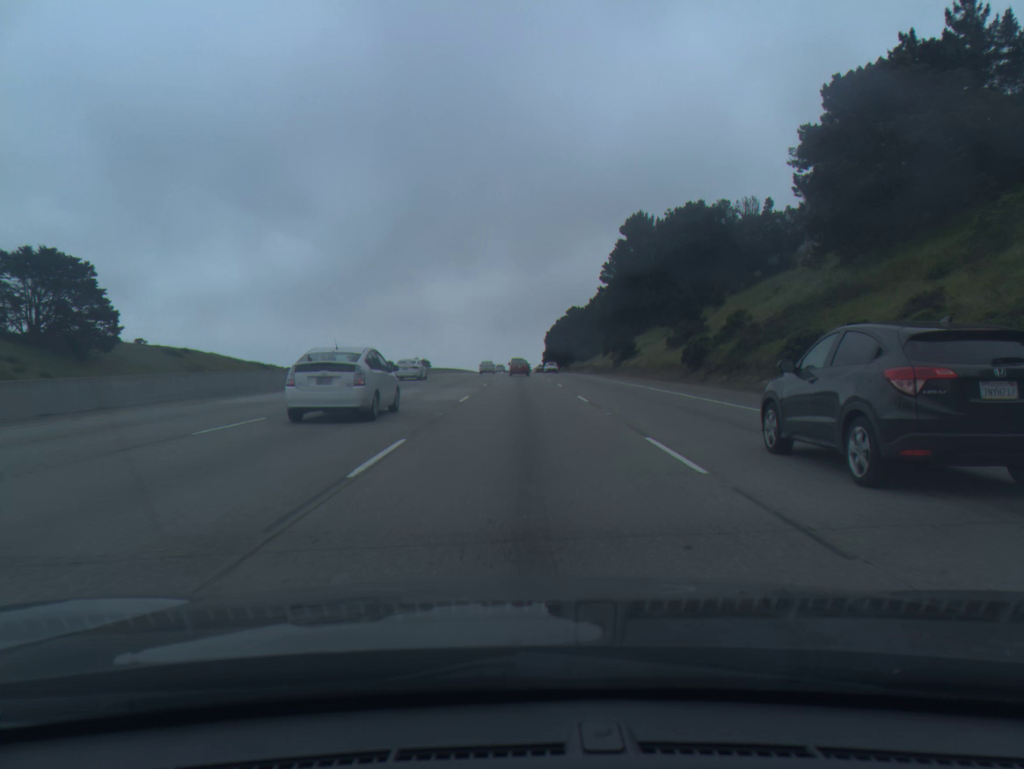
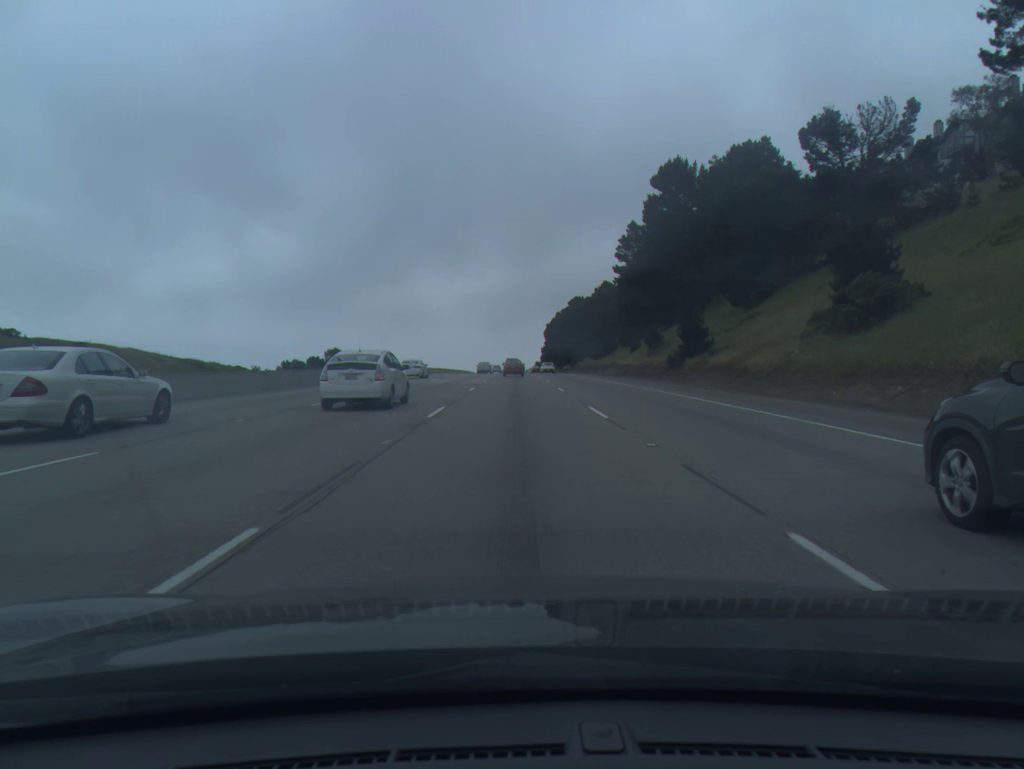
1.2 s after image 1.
(+0.1, +35.8) m; 0°
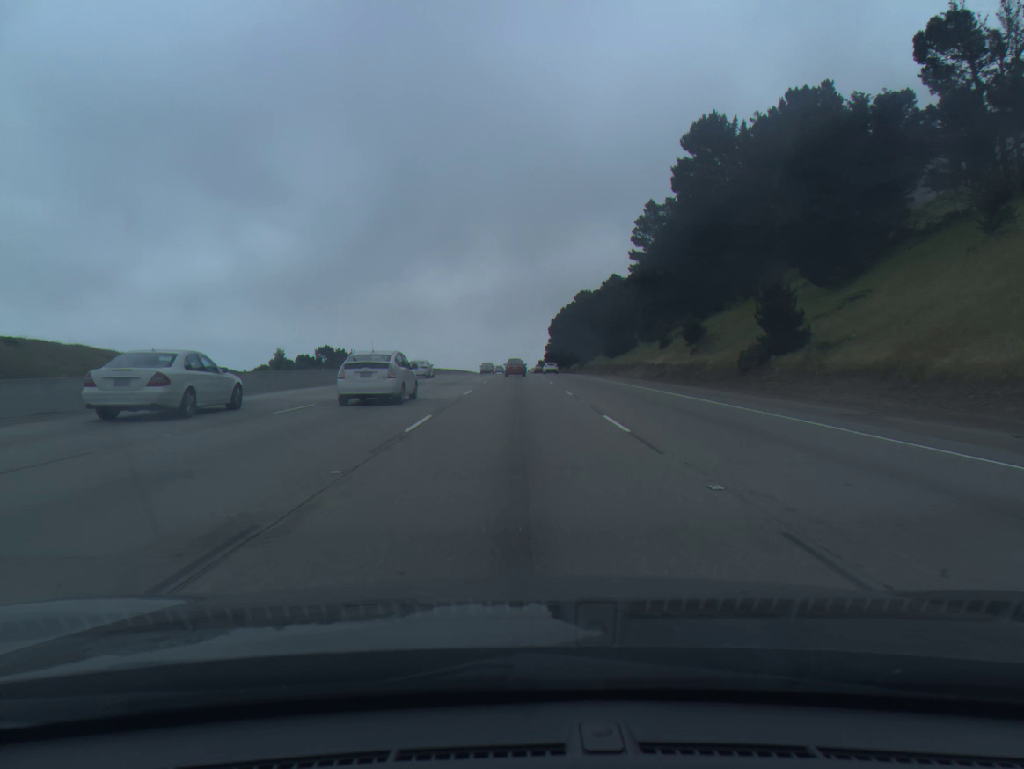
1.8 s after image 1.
(0.0, +17.9) m; 0°
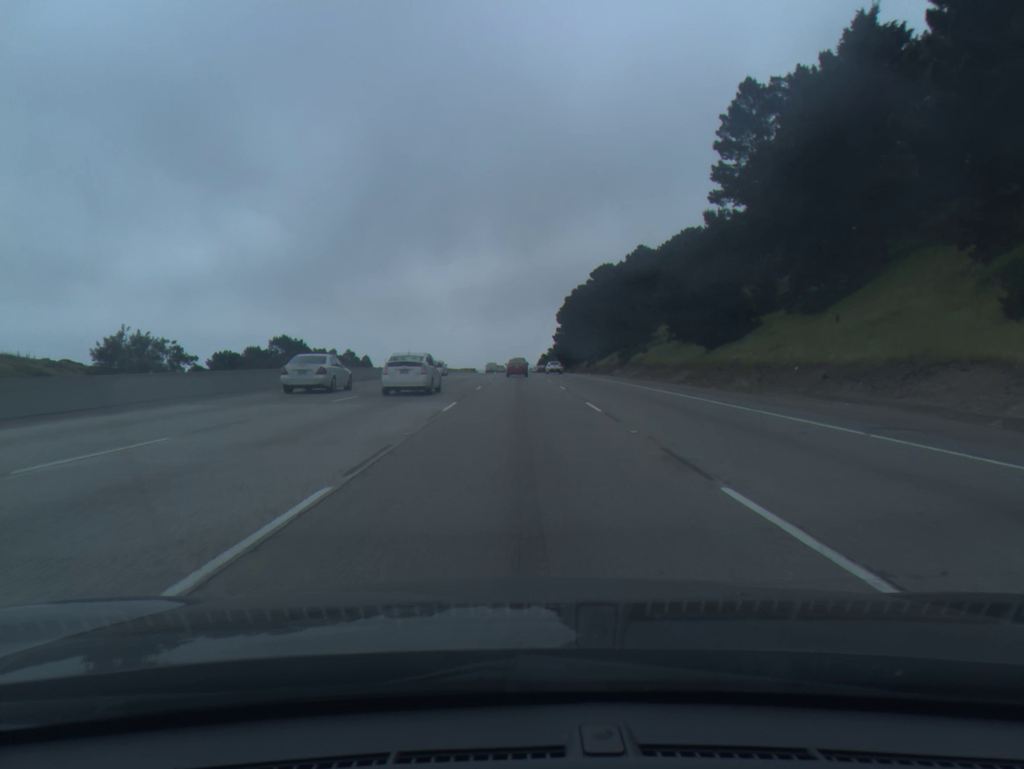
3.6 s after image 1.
(-0.1, +53.2) m; 0°
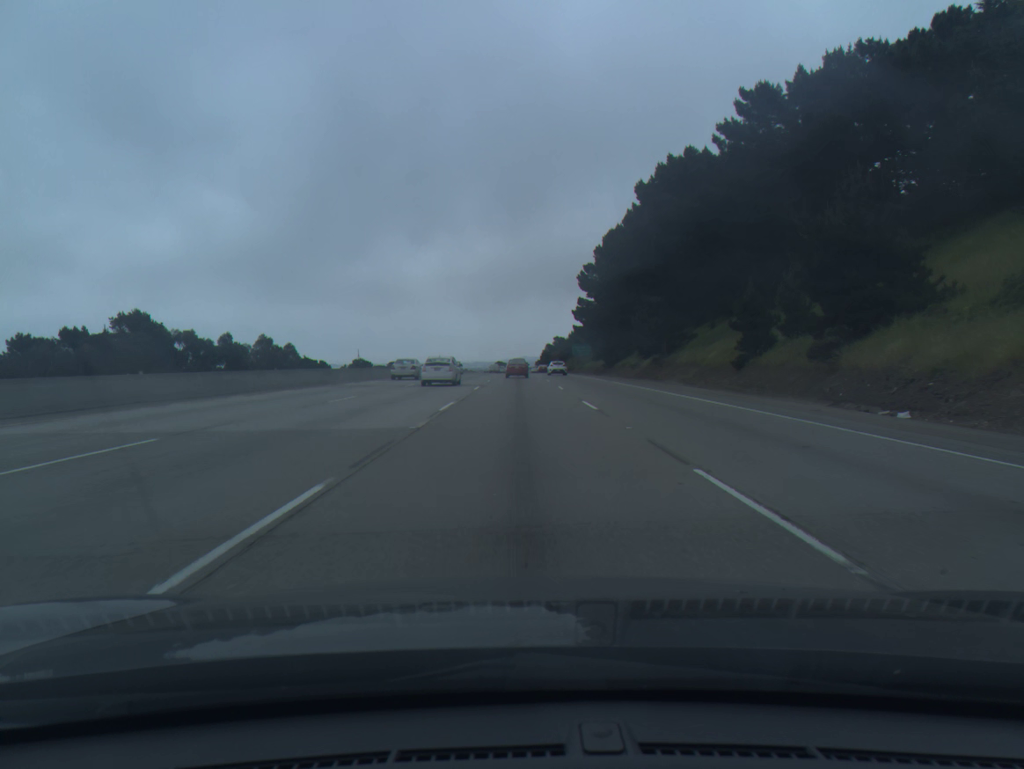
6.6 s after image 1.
(+0.2, +87.9) m; 0°
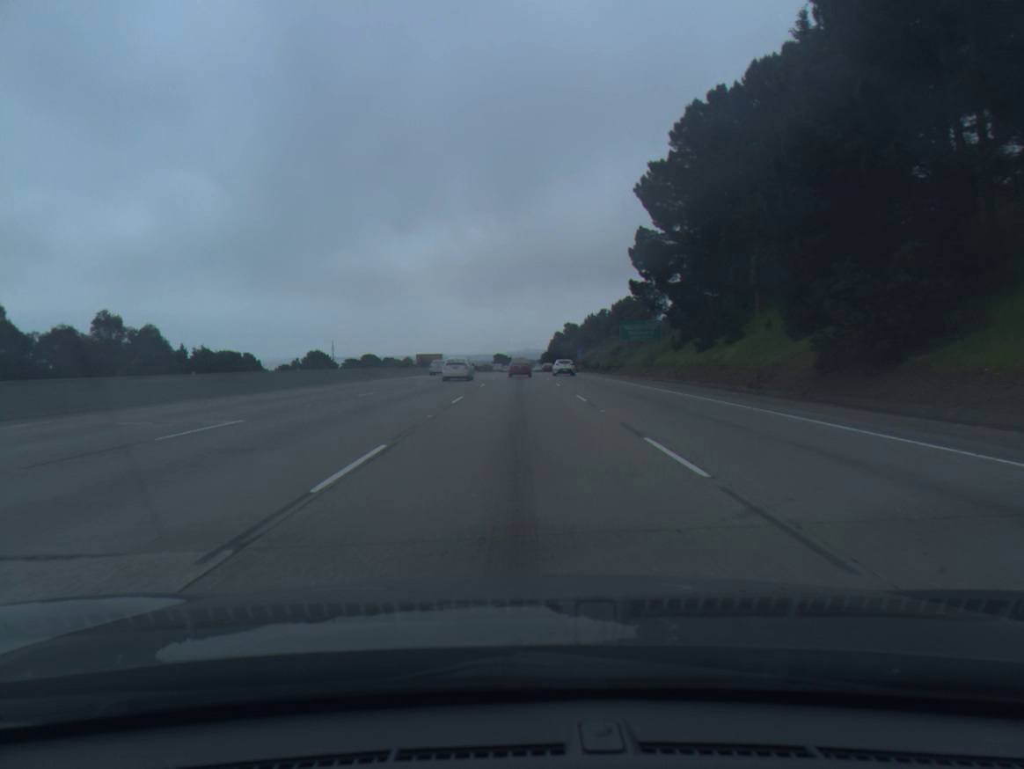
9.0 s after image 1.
(-0.1, +69.8) m; 0°
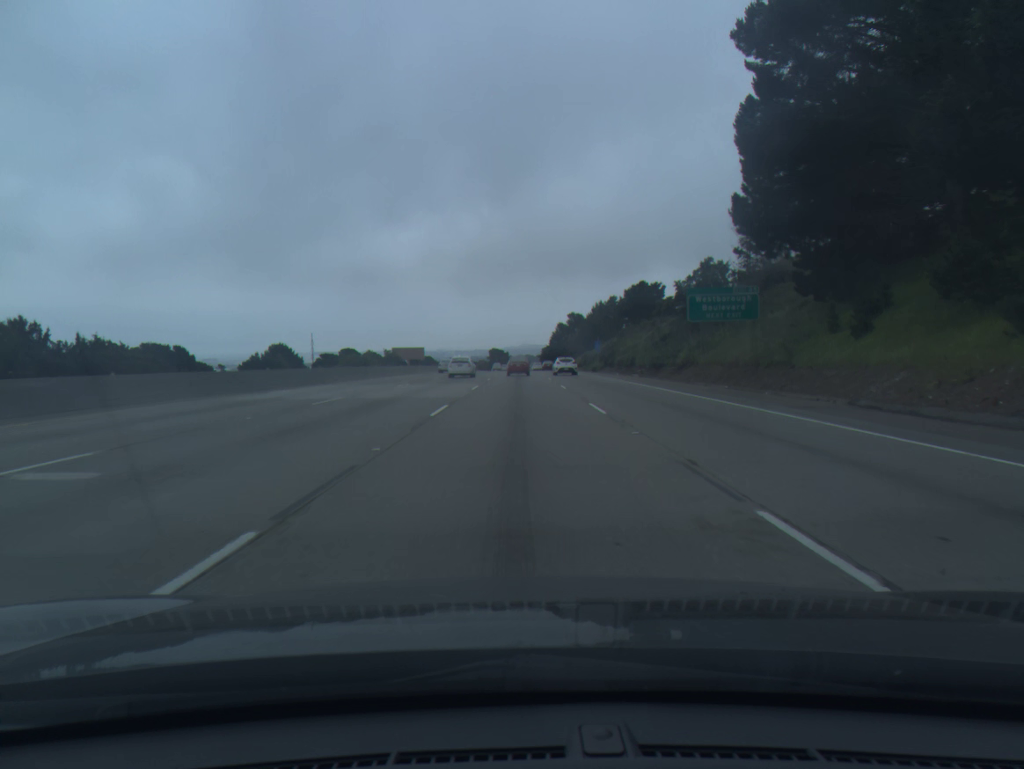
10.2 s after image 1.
(0.0, +34.7) m; 0°
